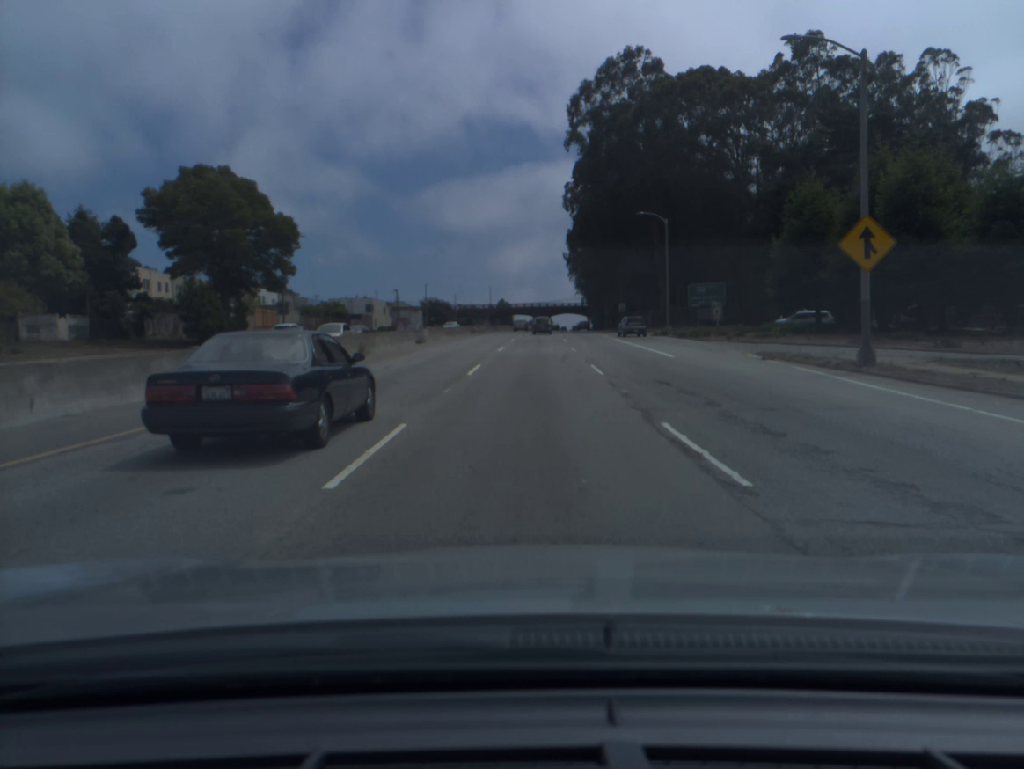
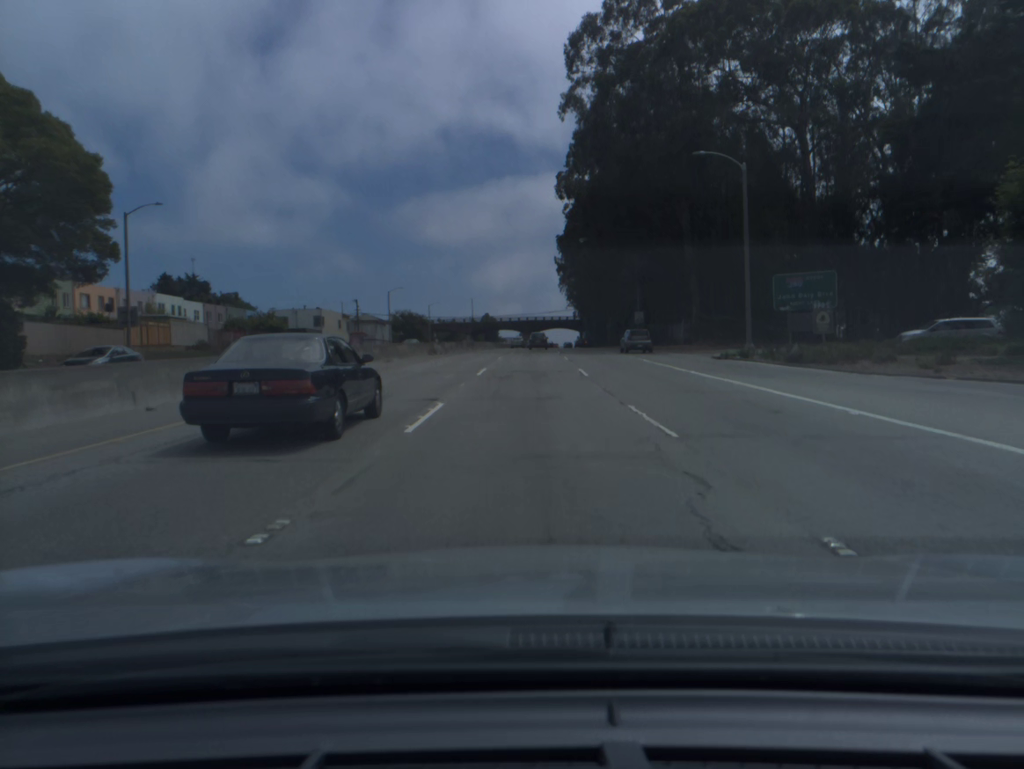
(+0.2, +26.0) m; +1°
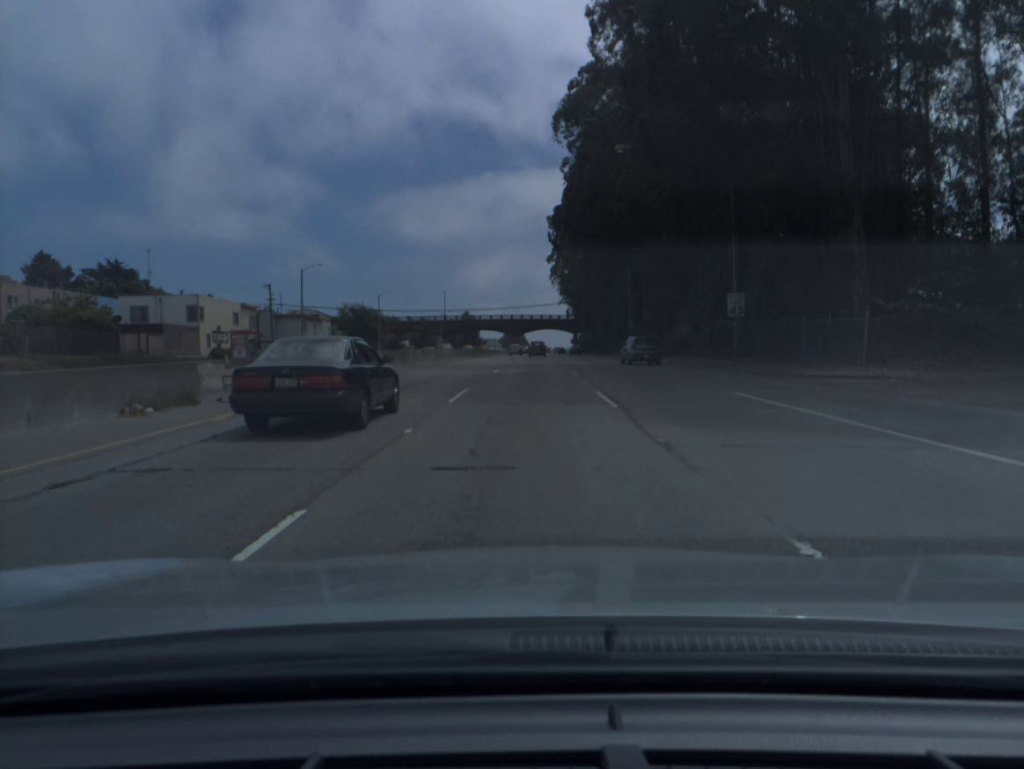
(+0.3, +38.7) m; +1°
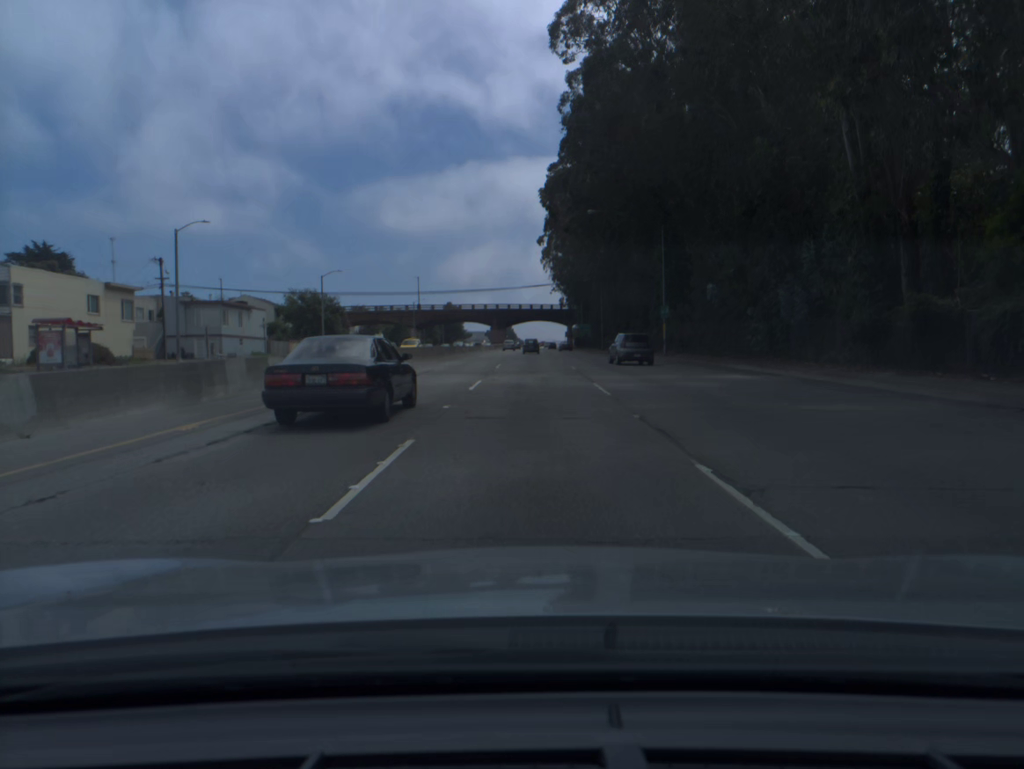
(+0.2, +25.8) m; +1°
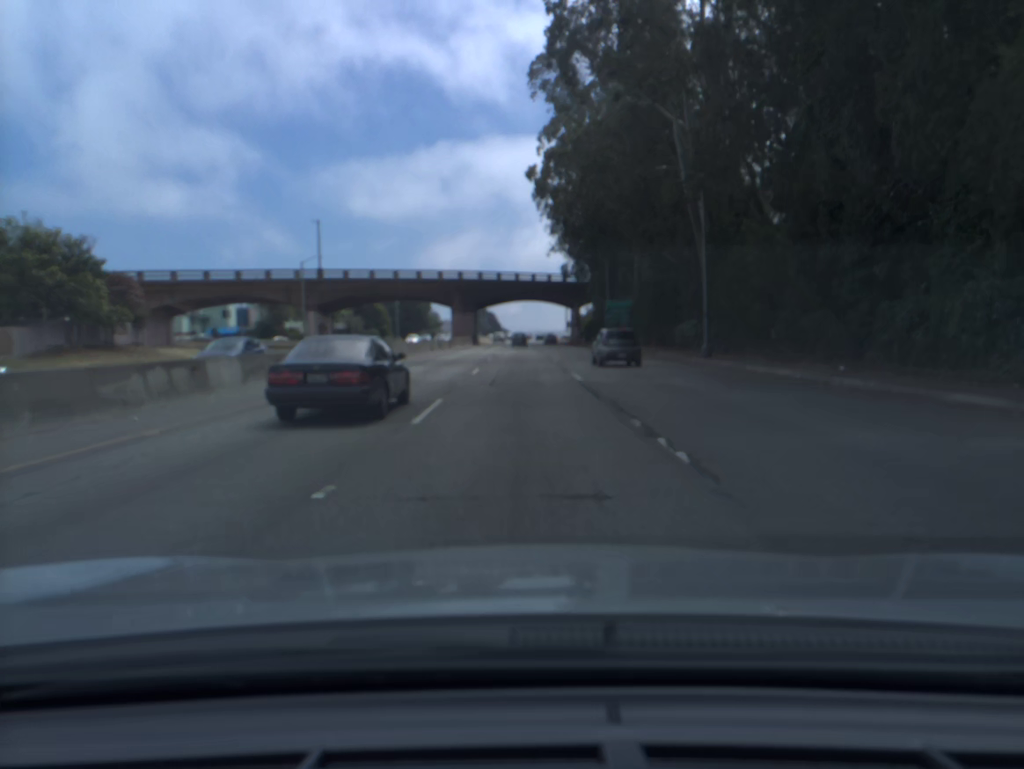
(+0.7, +67.2) m; +1°
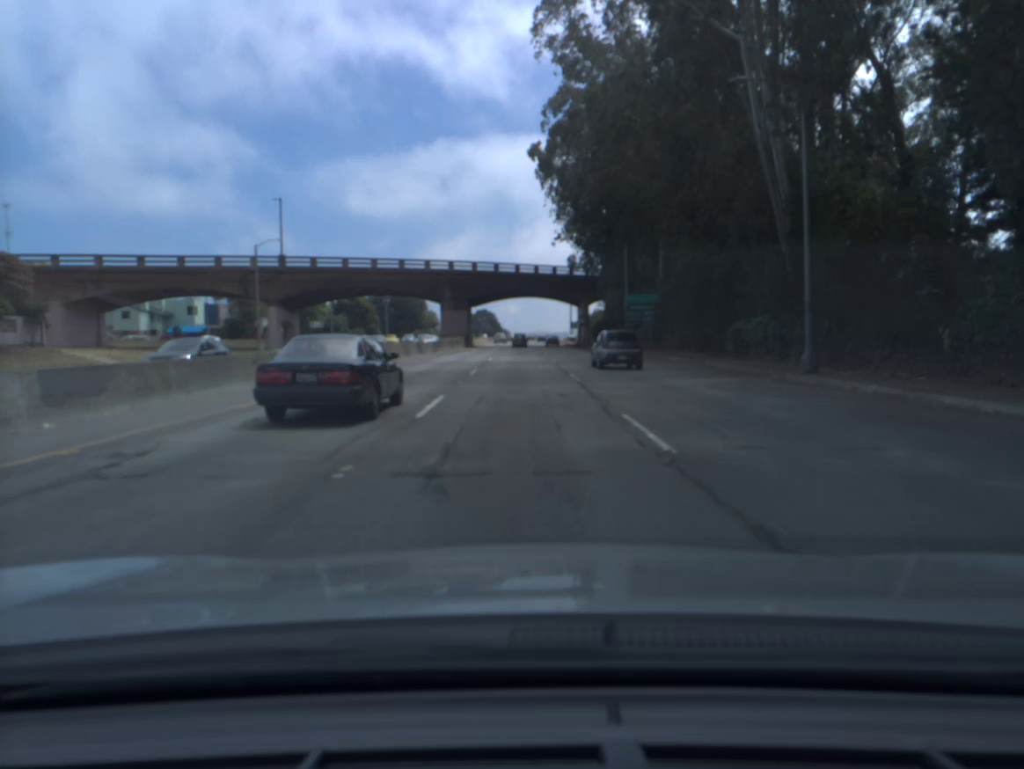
(0.0, +14.0) m; 0°
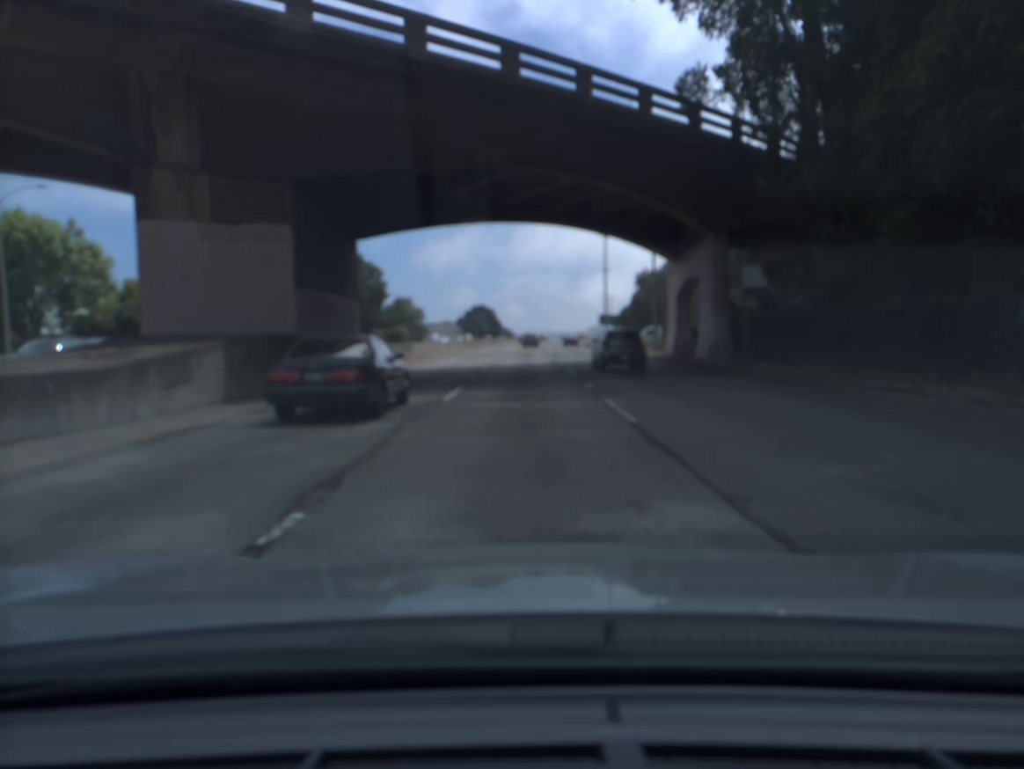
(-0.4, +70.5) m; 0°
